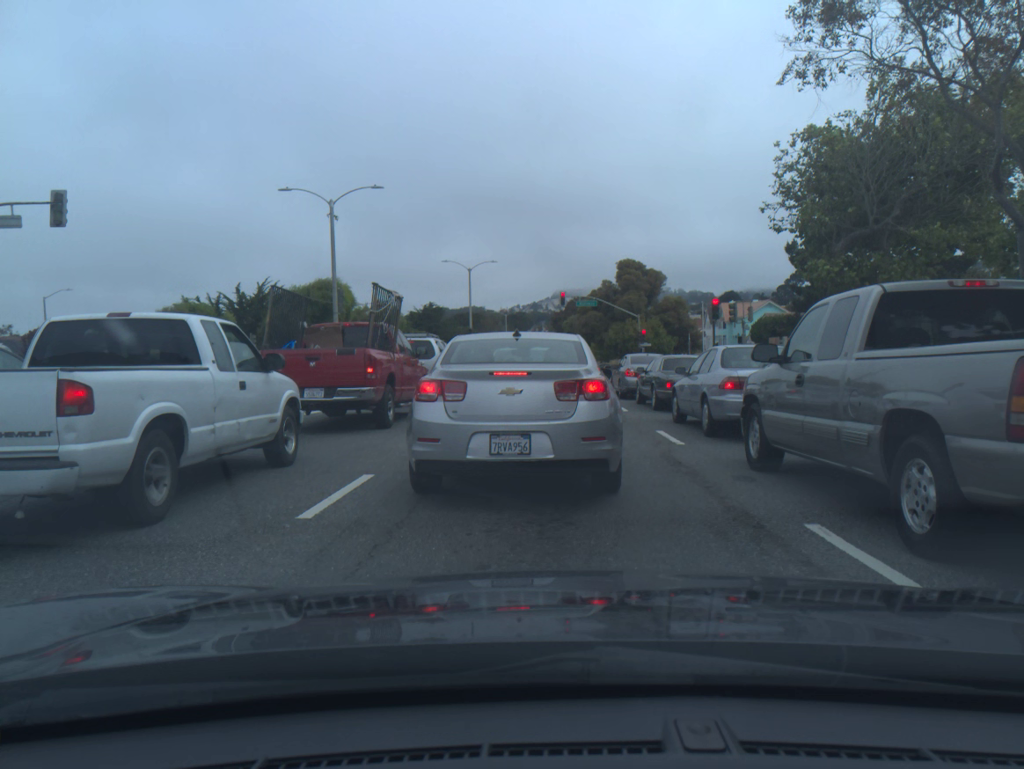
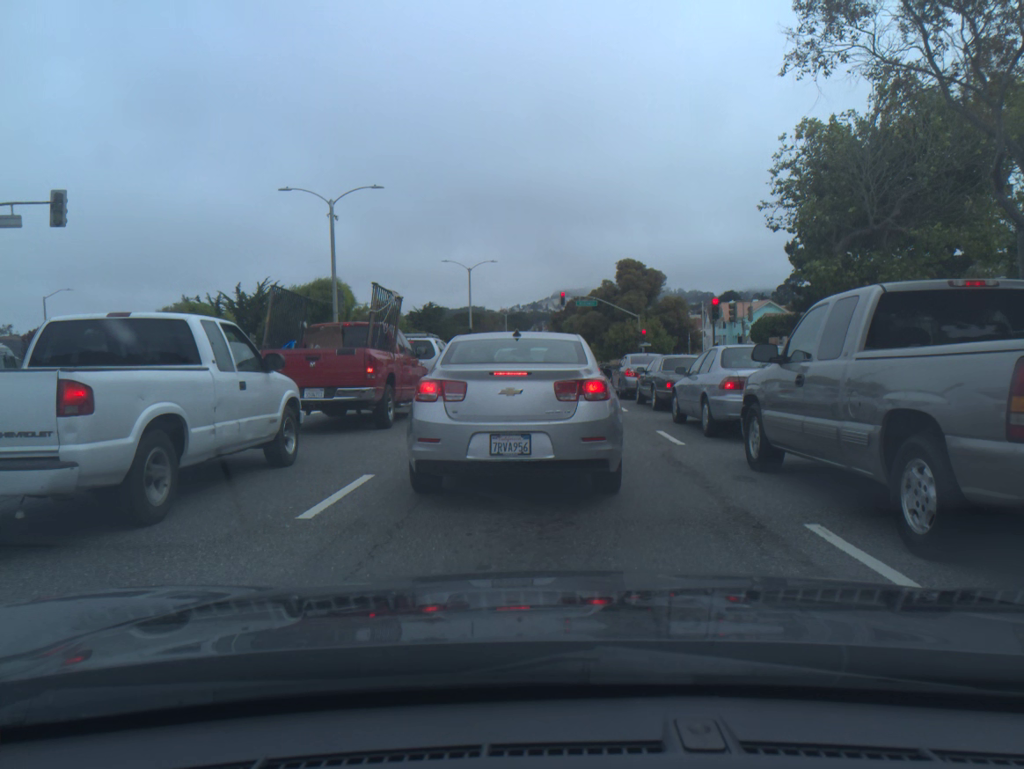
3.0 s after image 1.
(0.0, 0.0) m; 0°
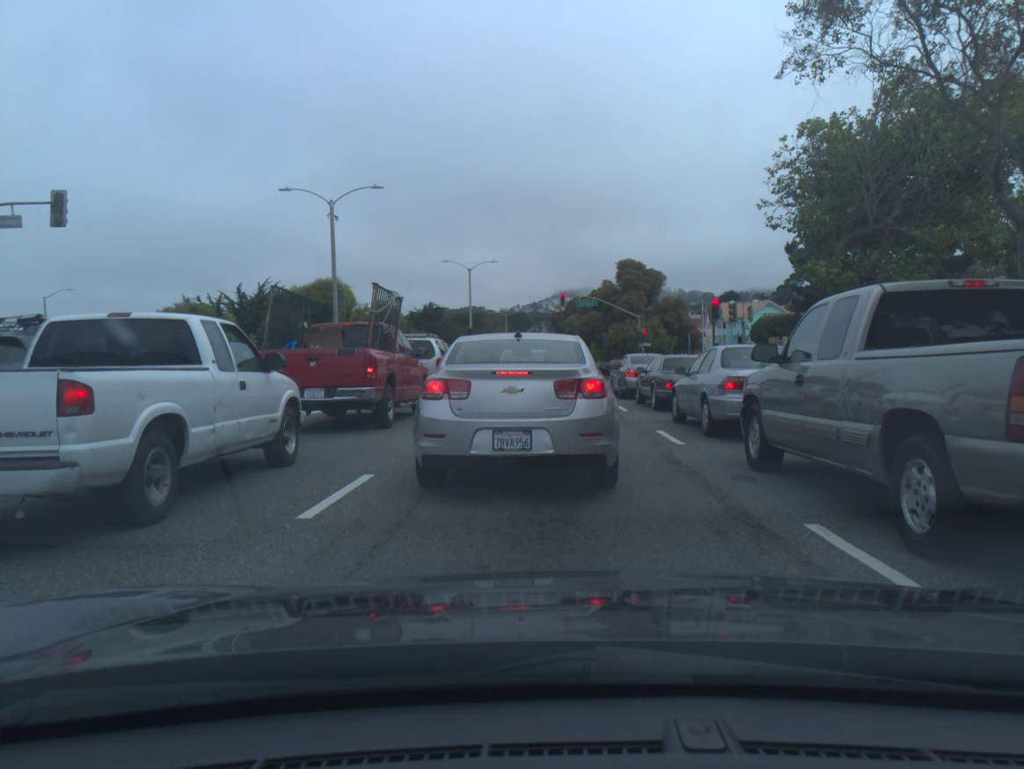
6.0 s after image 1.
(0.0, 0.0) m; 0°
